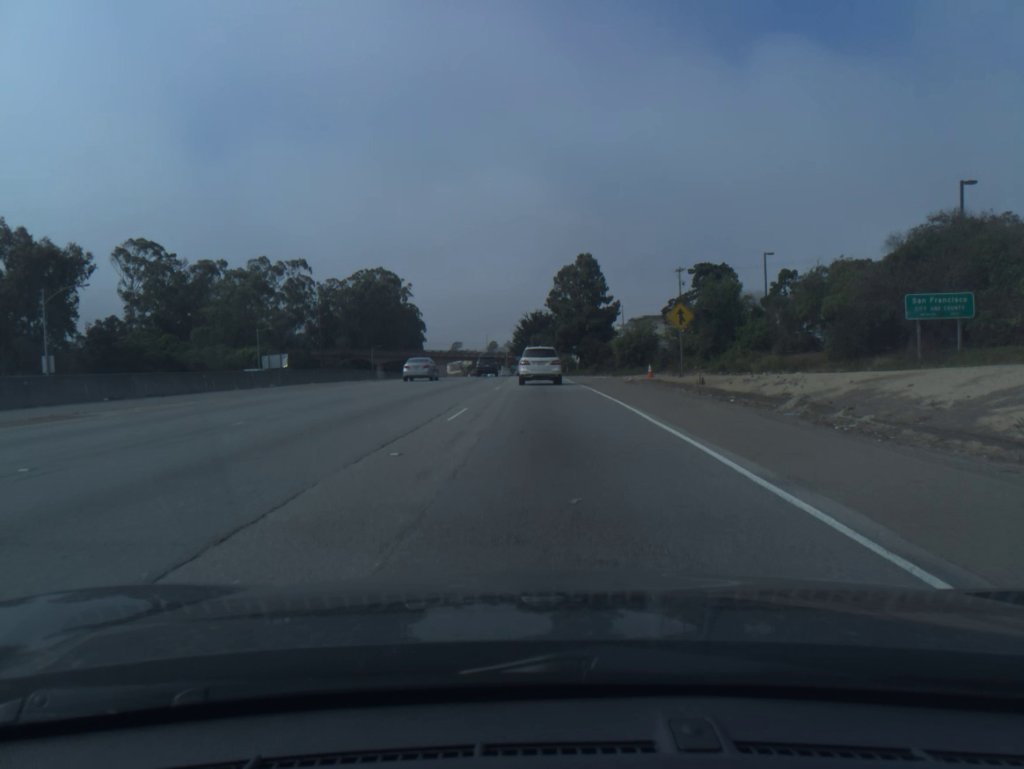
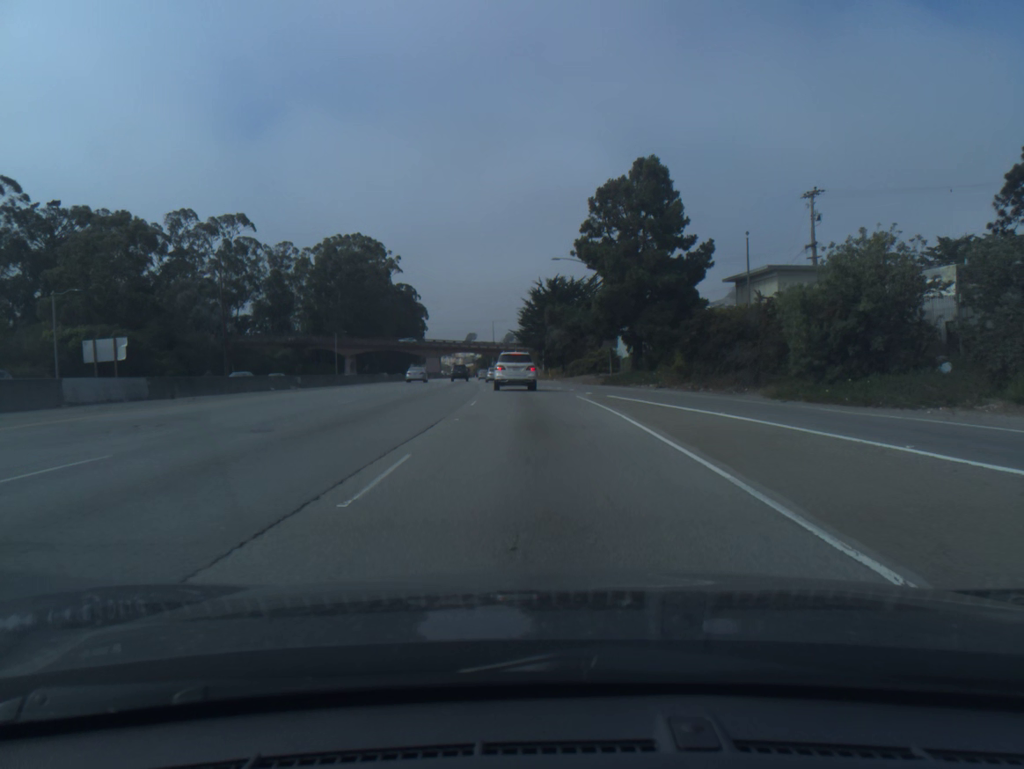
(-0.3, +52.3) m; -1°
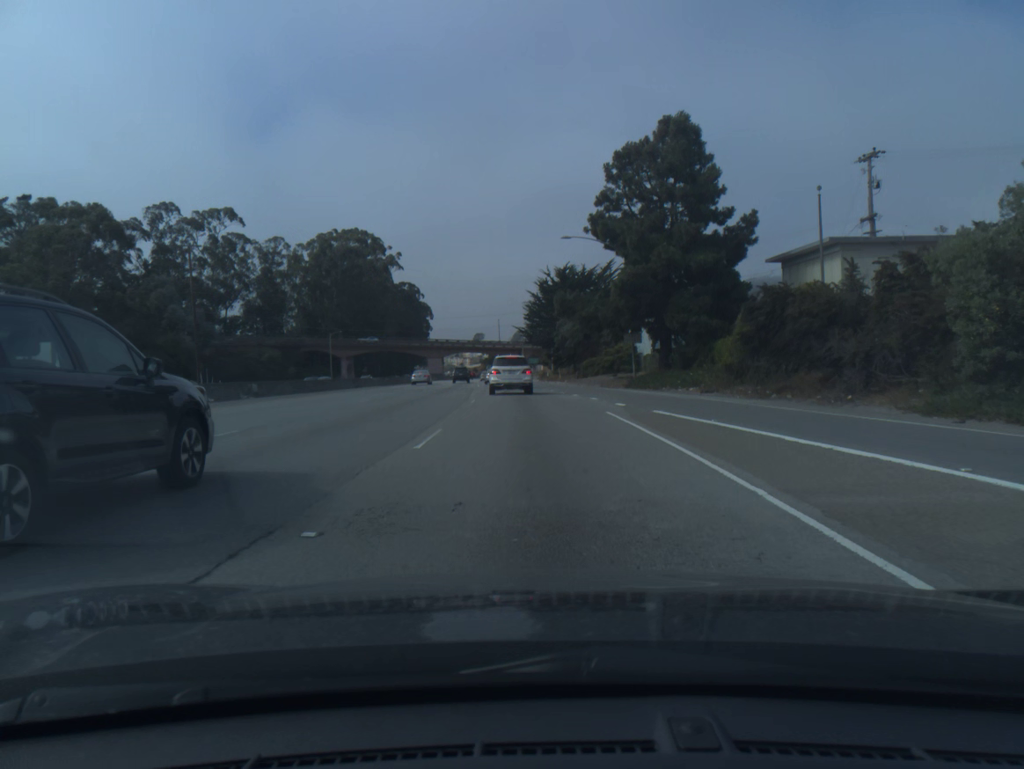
(0.0, +10.3) m; -1°
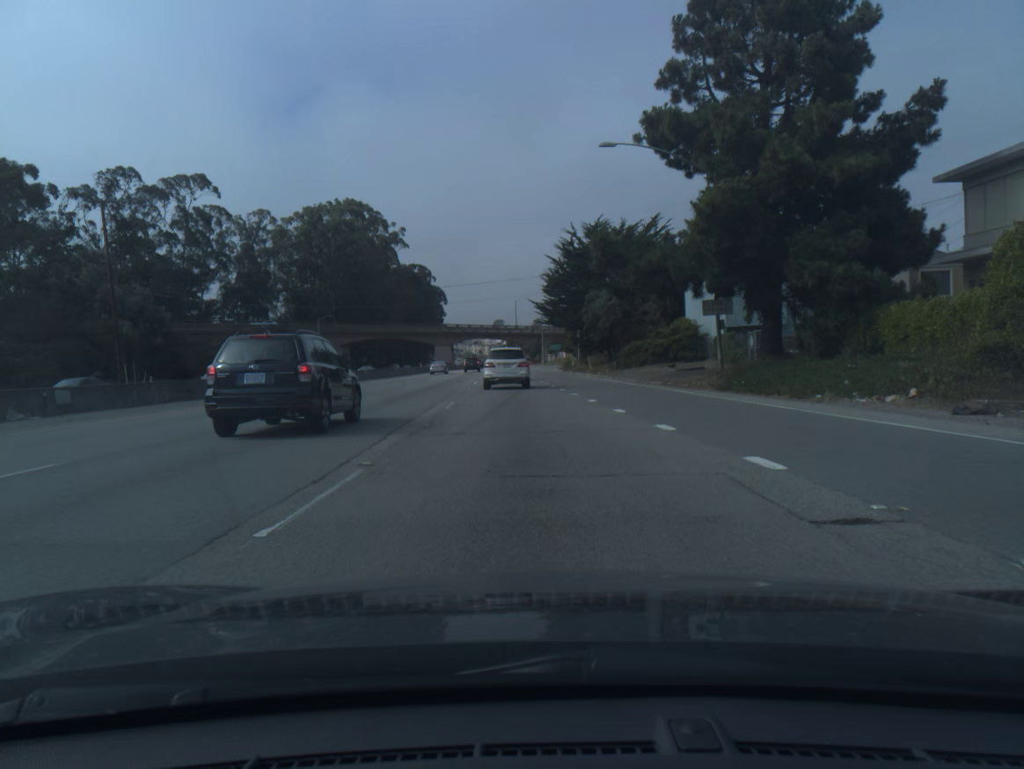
(-0.3, +20.2) m; -2°
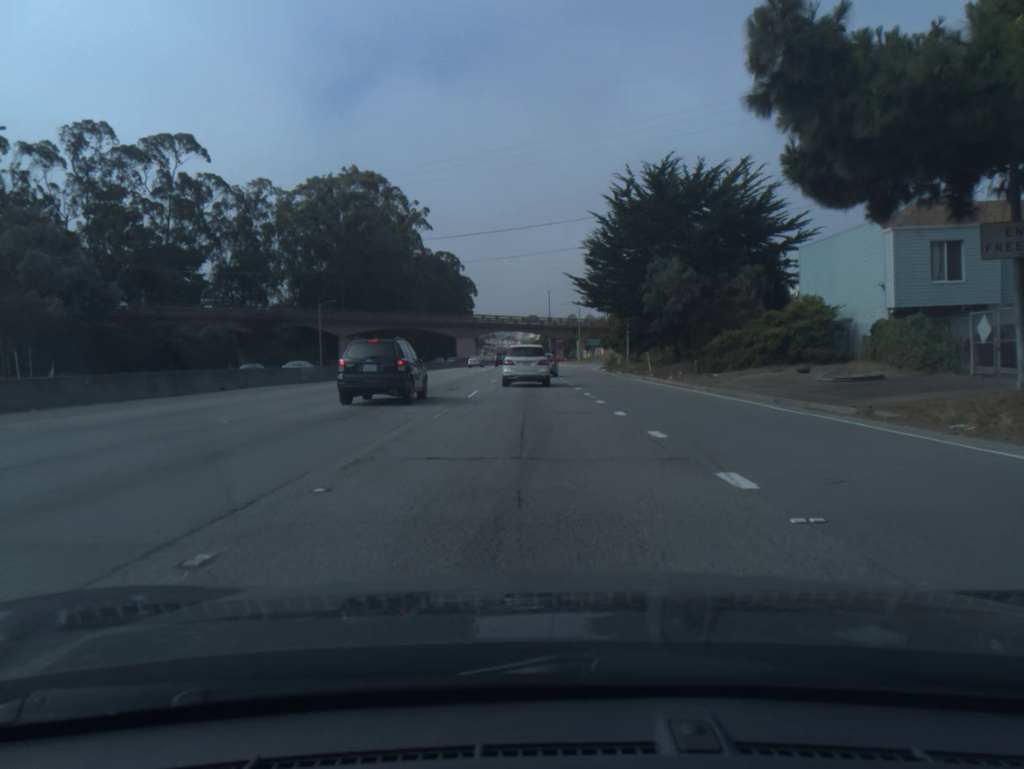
(-0.4, +19.1) m; -2°
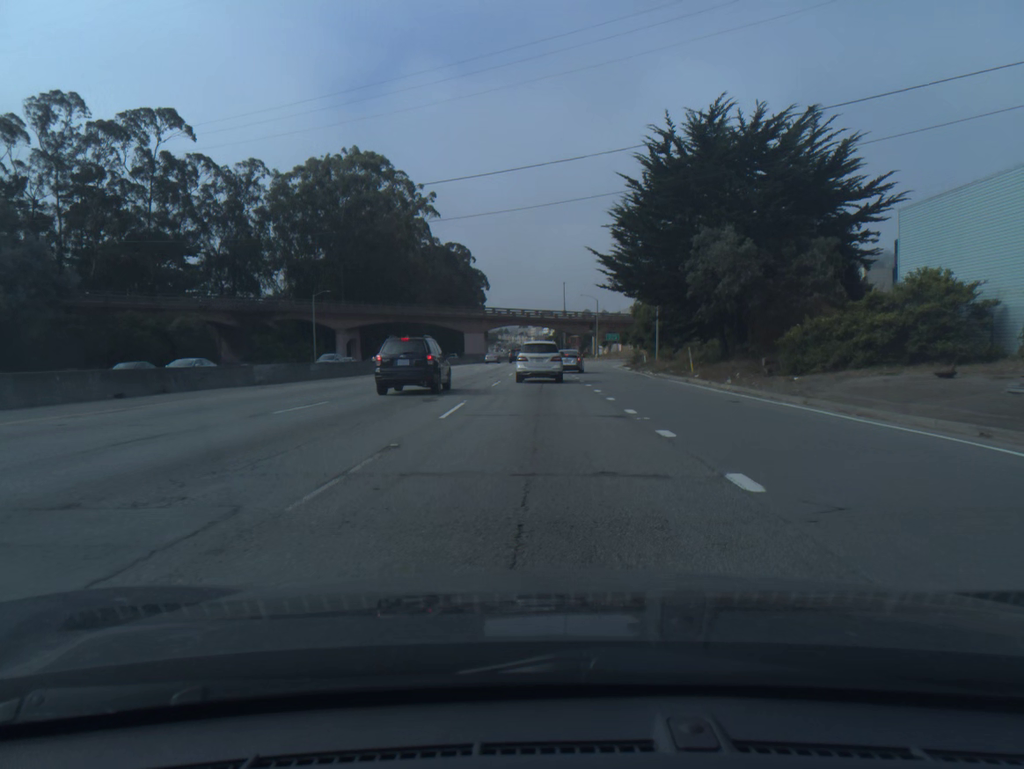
(-0.1, +9.2) m; -1°
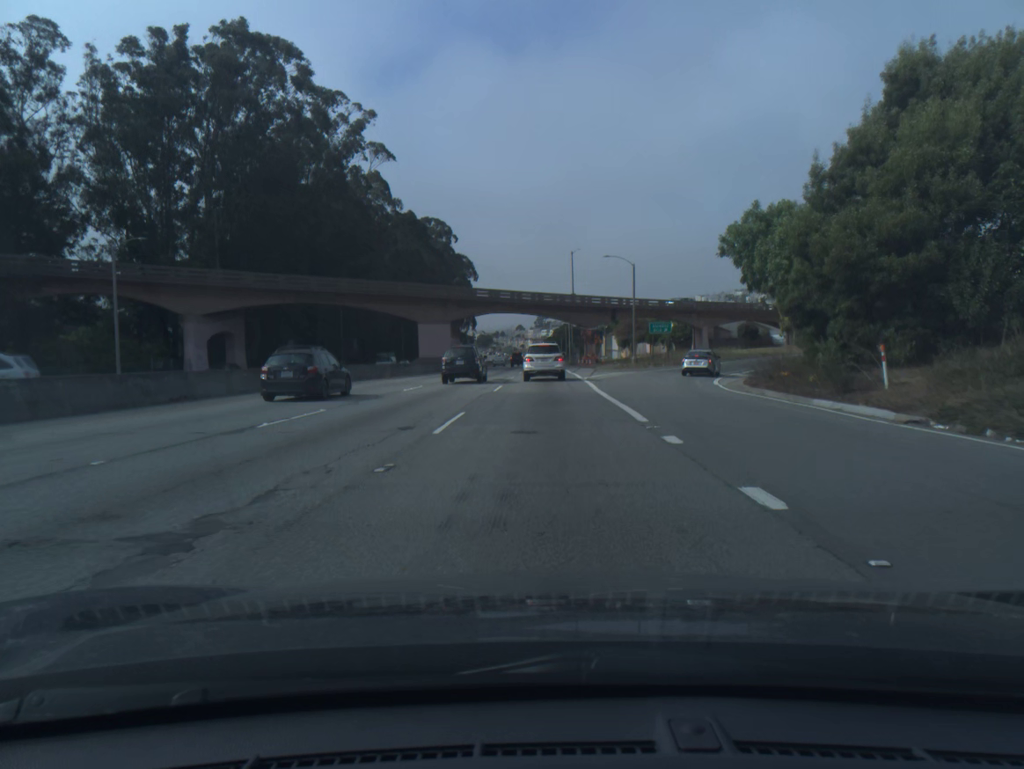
(-0.1, +45.9) m; 0°
